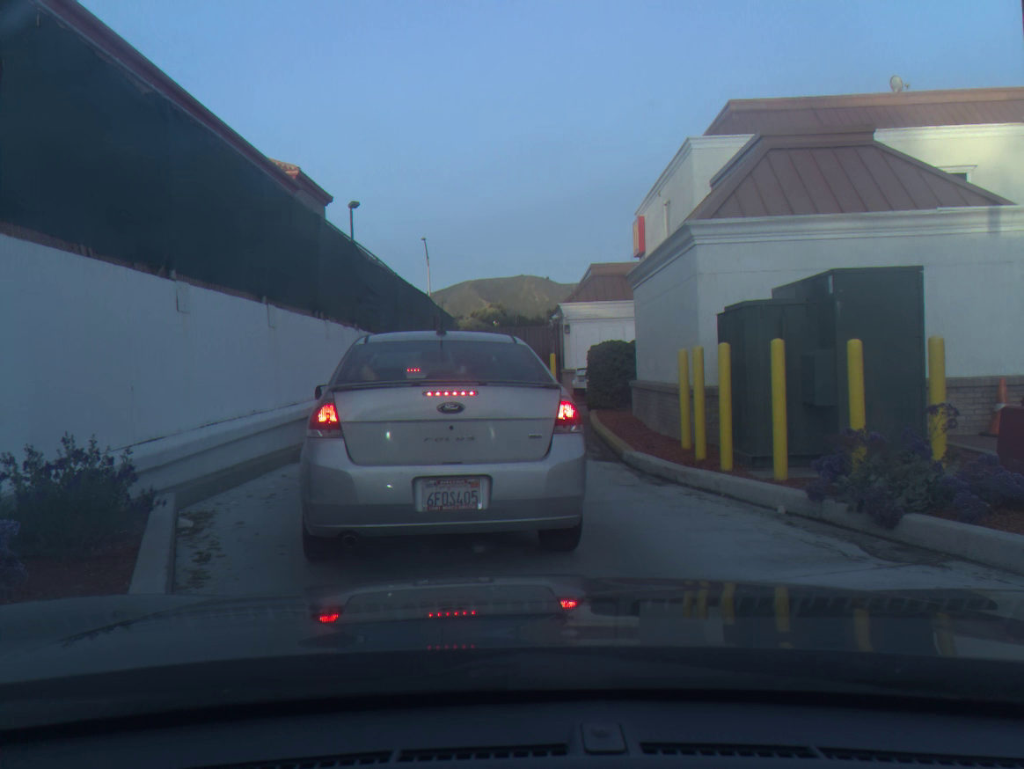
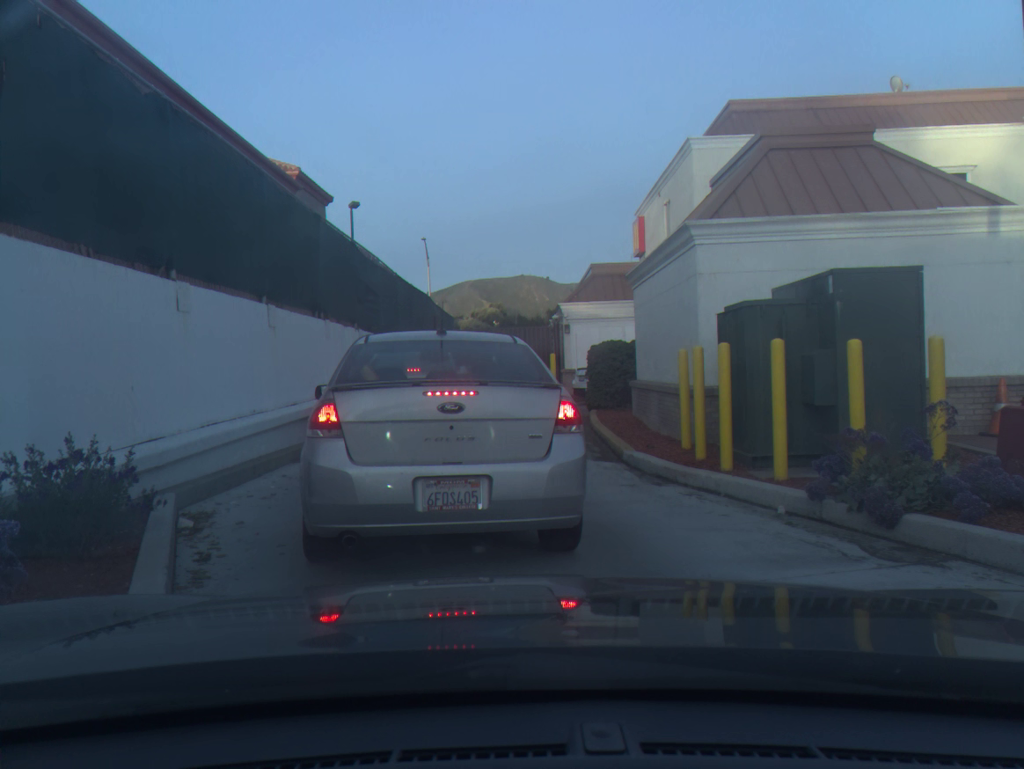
(0.0, 0.0) m; 0°
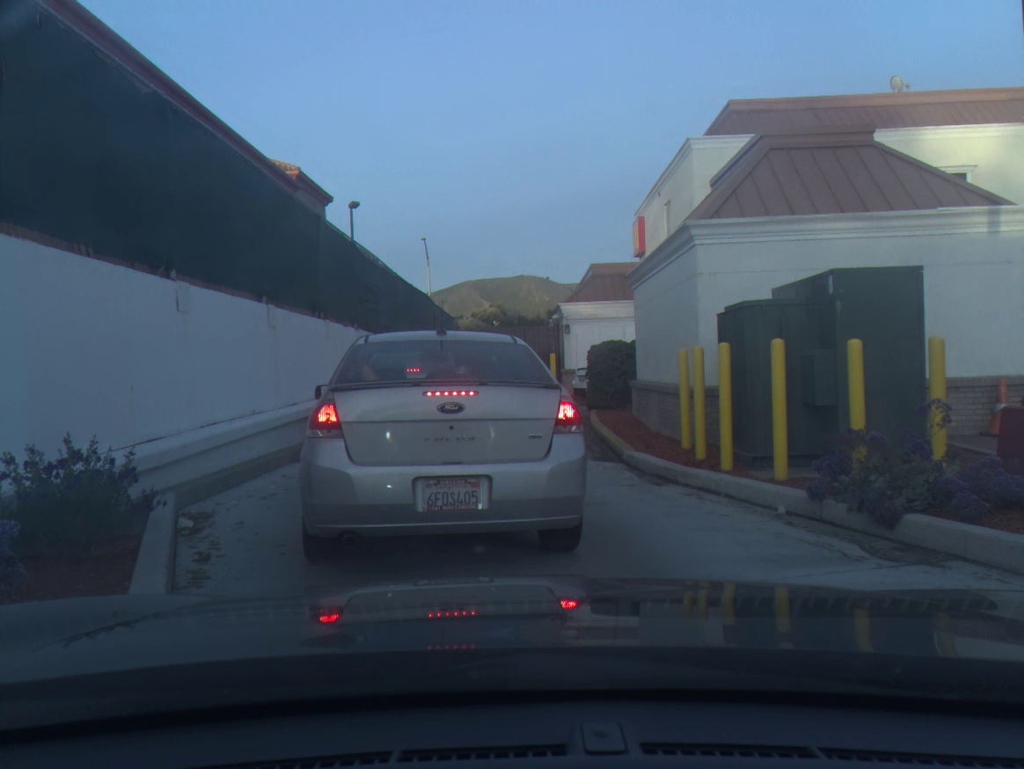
(0.0, 0.0) m; 0°
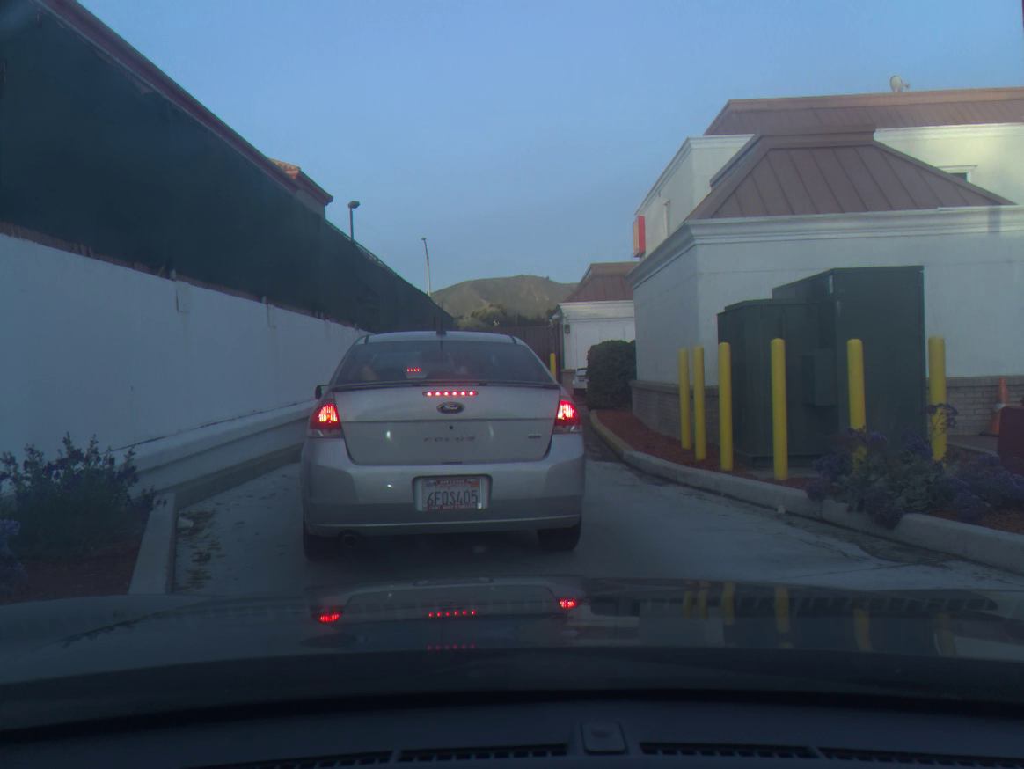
(0.0, 0.0) m; 0°
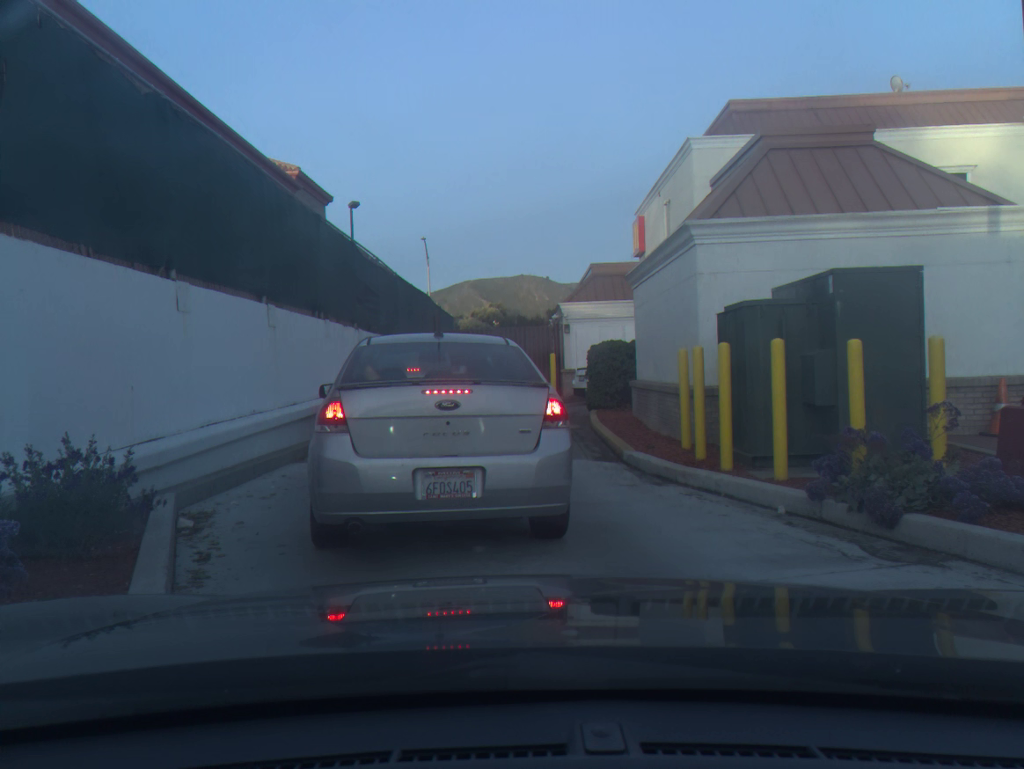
(0.0, 0.0) m; 0°
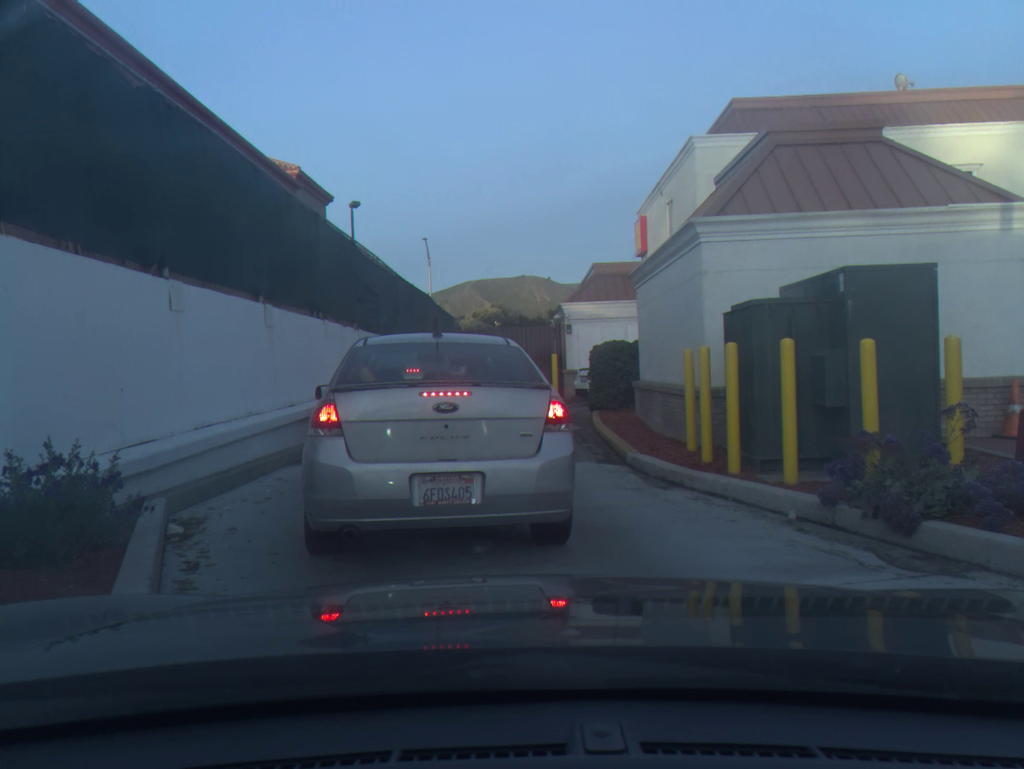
(0.0, +0.2) m; 0°
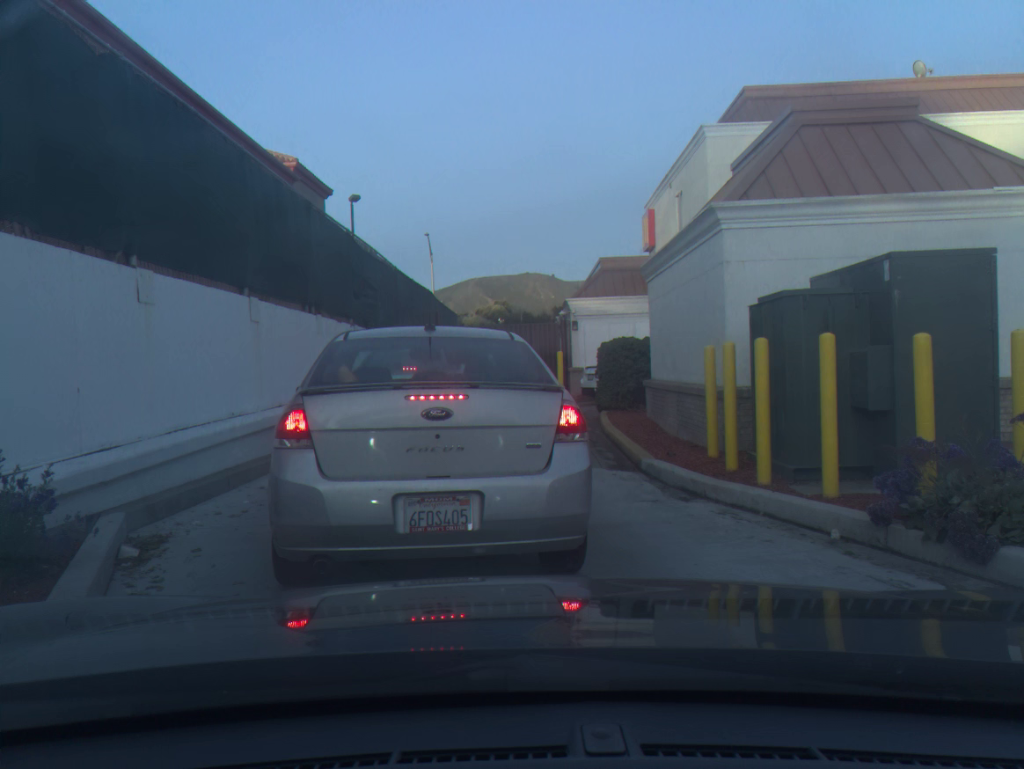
(0.0, +0.7) m; 0°
